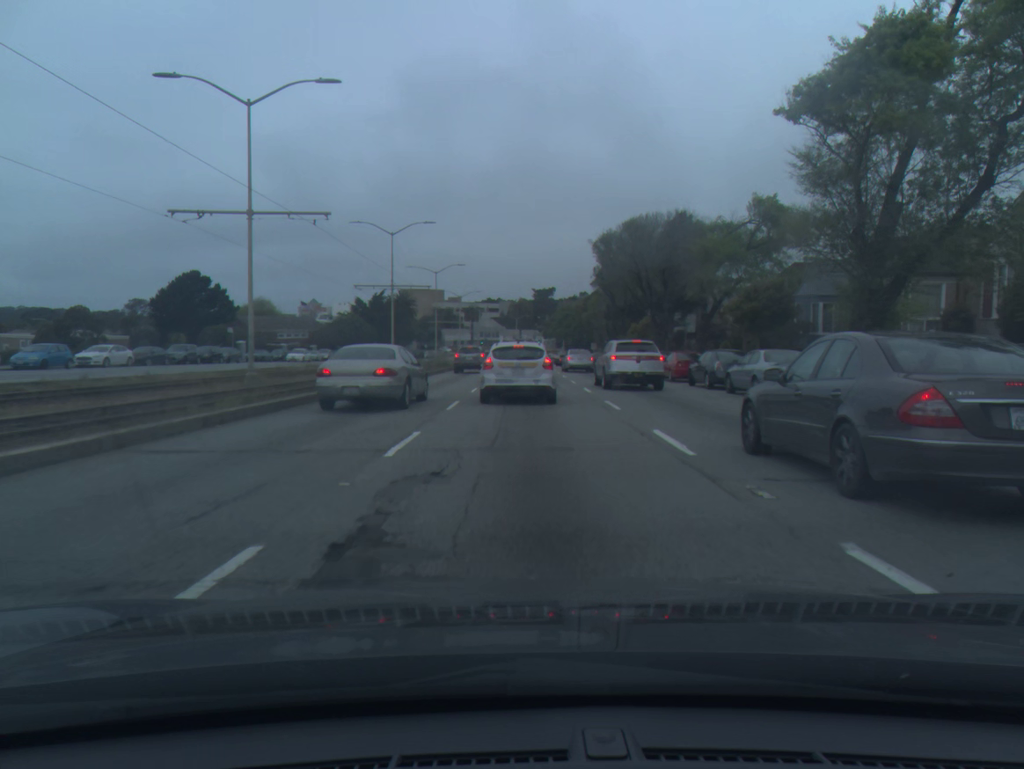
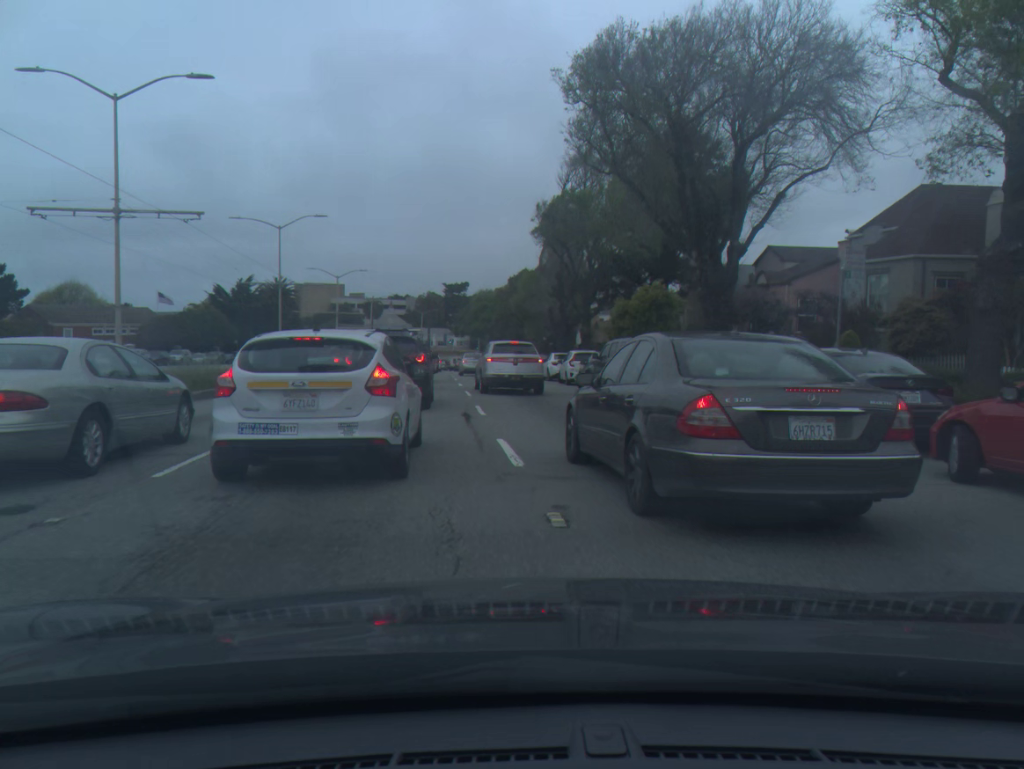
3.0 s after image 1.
(+1.3, +30.6) m; +7°
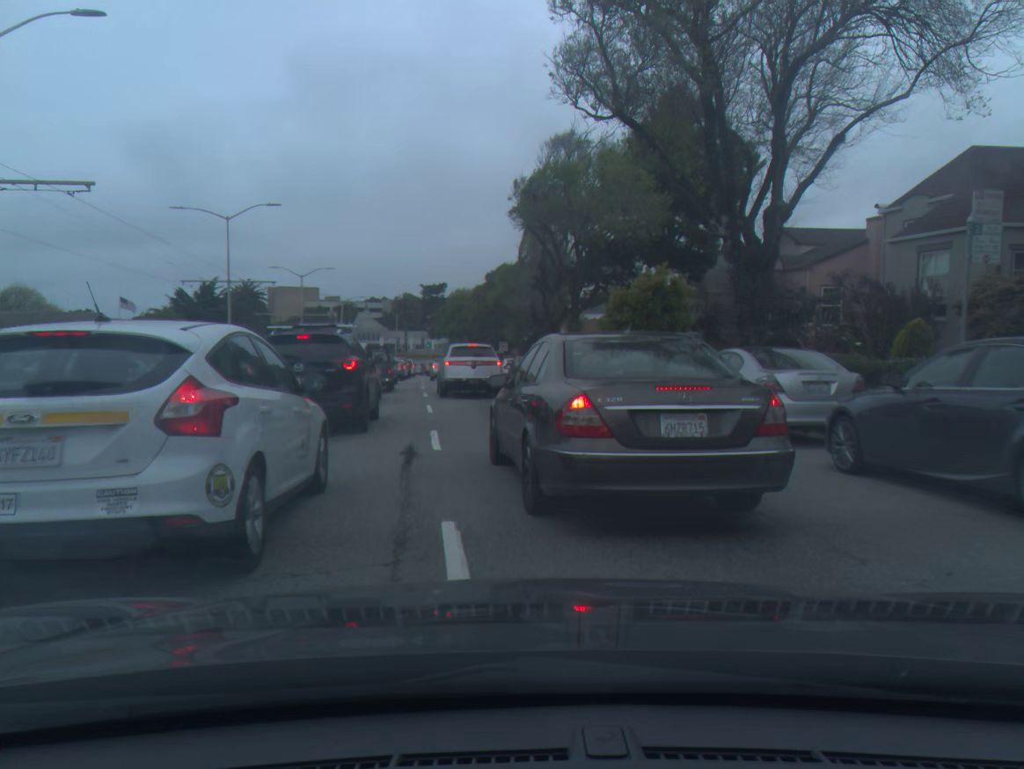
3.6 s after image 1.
(+0.1, +5.4) m; +1°
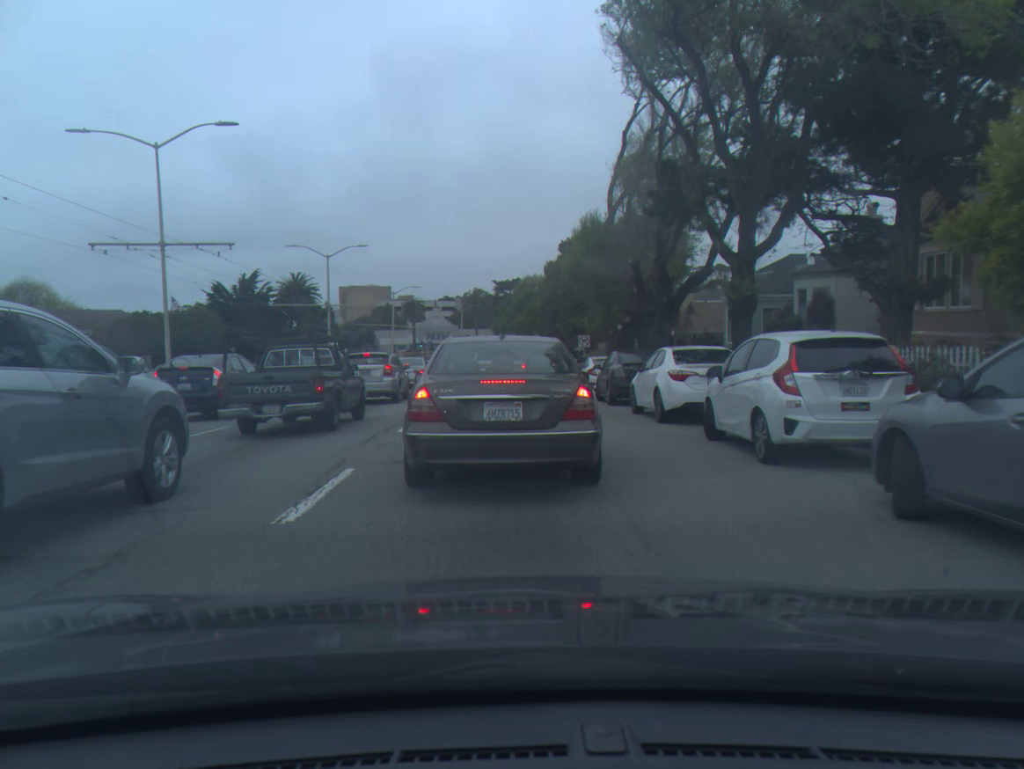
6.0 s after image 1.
(-0.7, +19.2) m; -7°
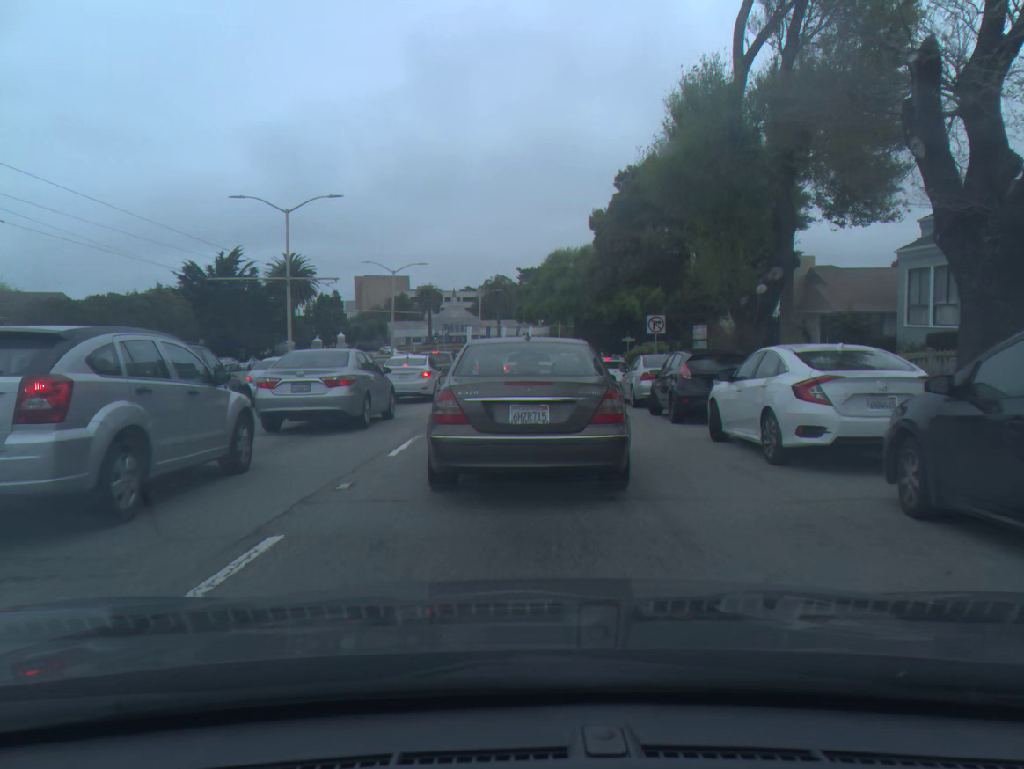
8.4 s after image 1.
(-0.2, +17.6) m; -1°
